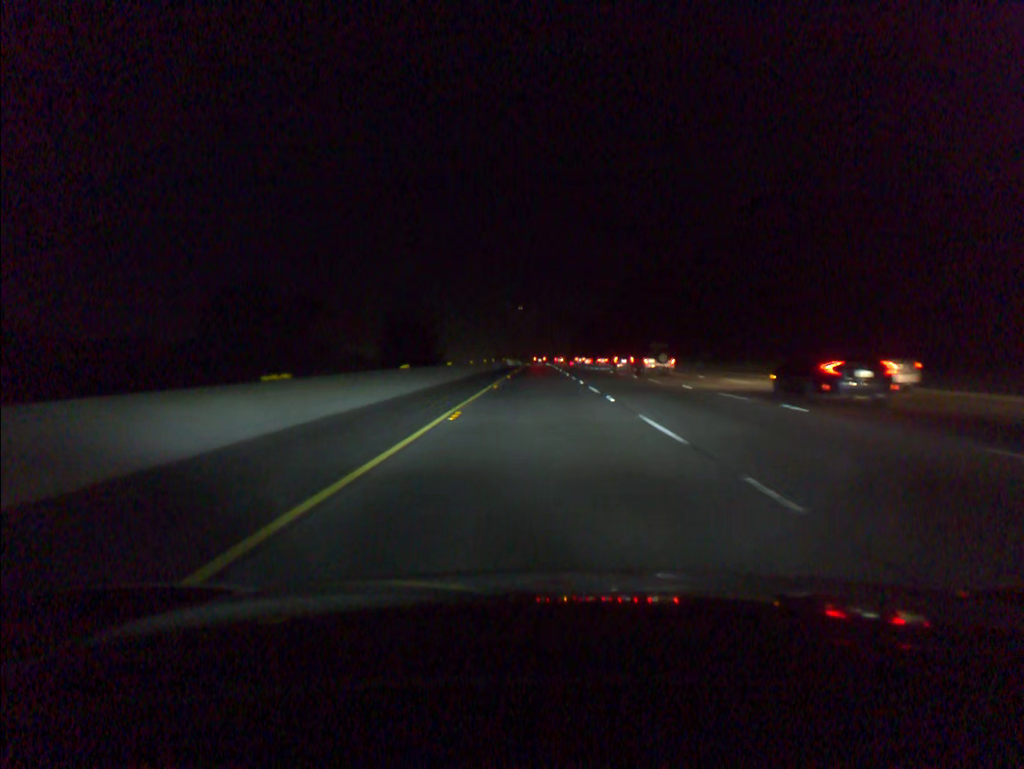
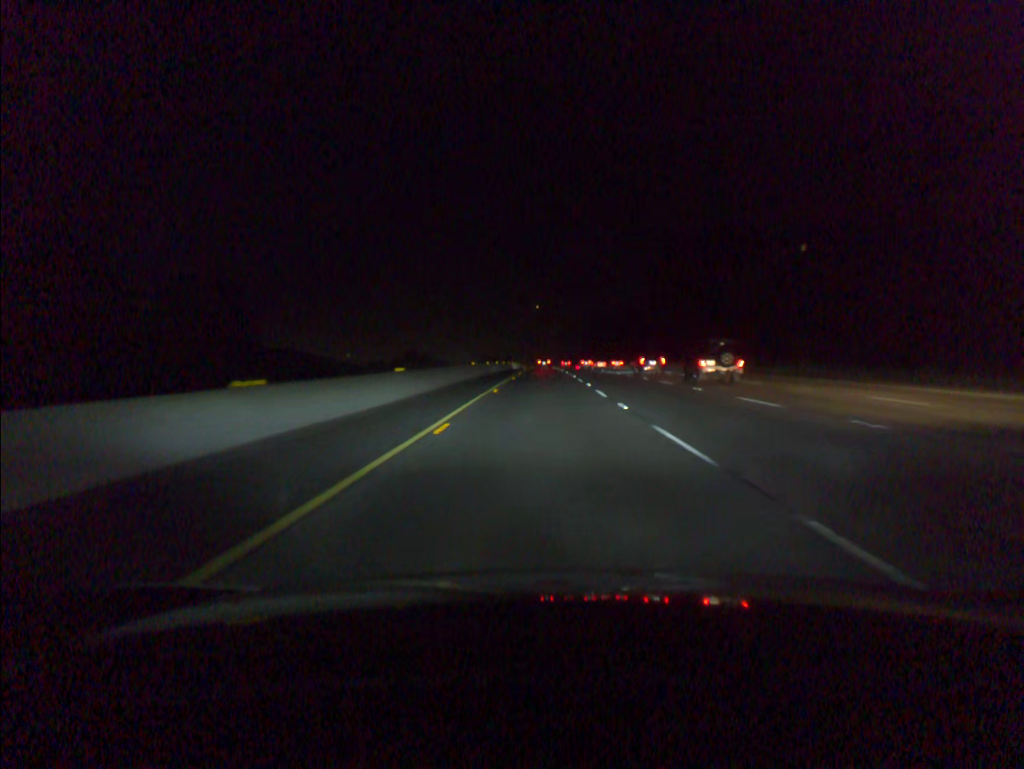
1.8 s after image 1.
(-0.2, +60.5) m; 0°
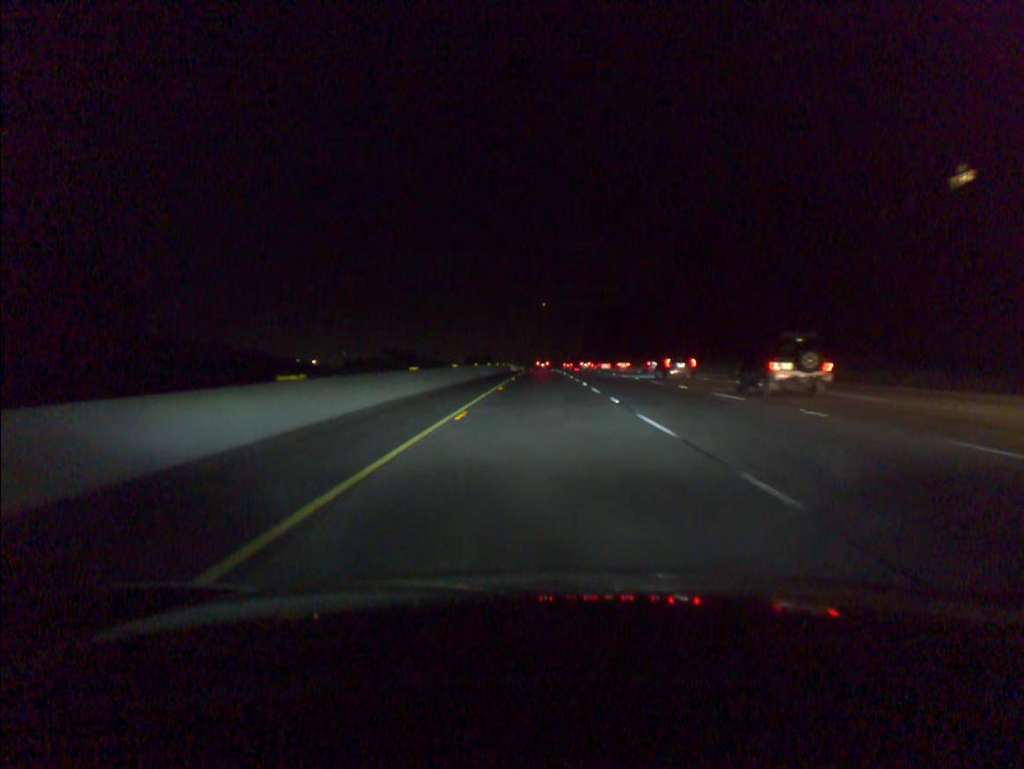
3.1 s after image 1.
(0.0, +40.9) m; 0°
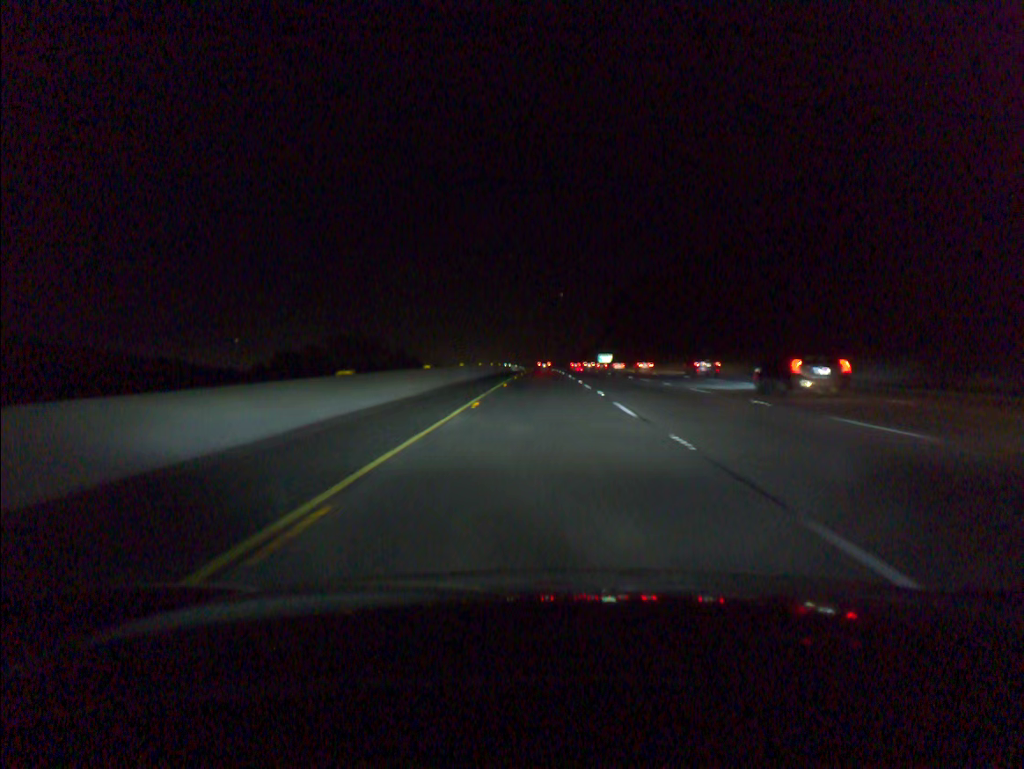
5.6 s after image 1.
(+0.1, +83.5) m; 0°
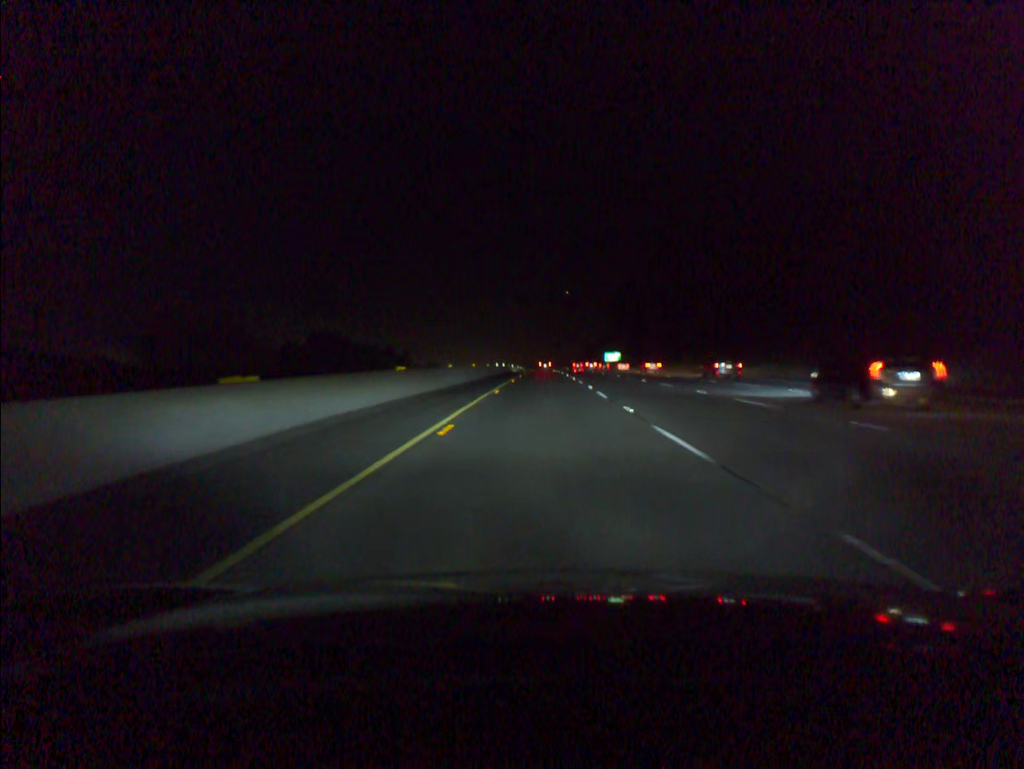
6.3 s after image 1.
(0.0, +21.4) m; 0°
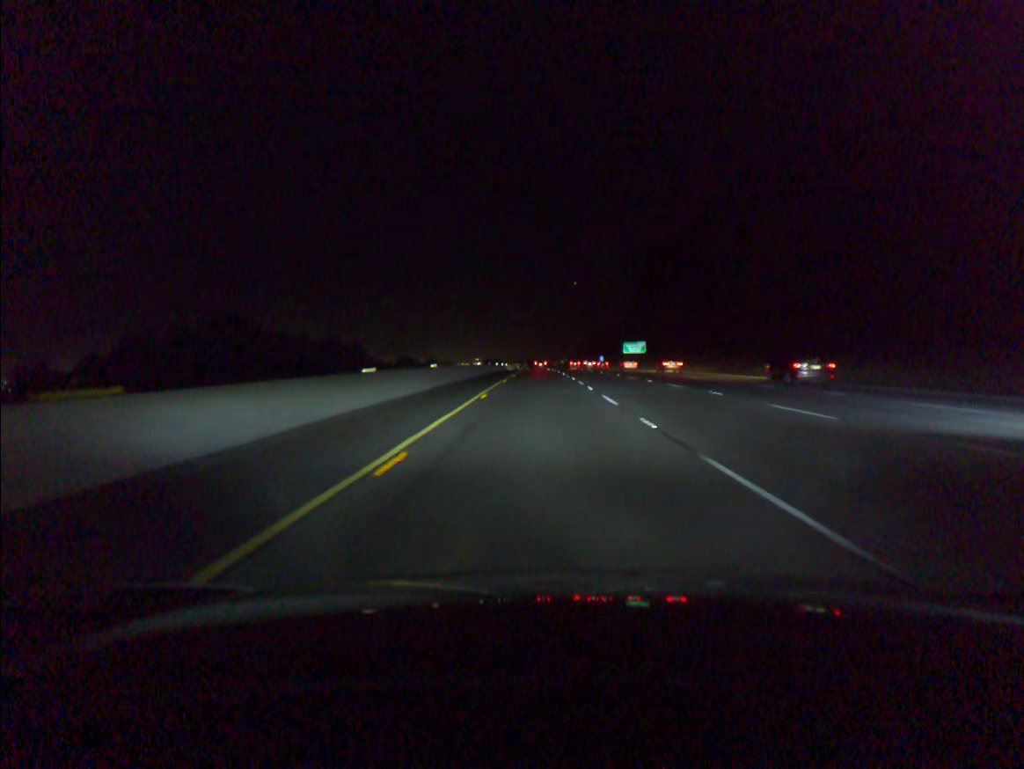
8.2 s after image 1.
(+0.2, +62.6) m; 0°
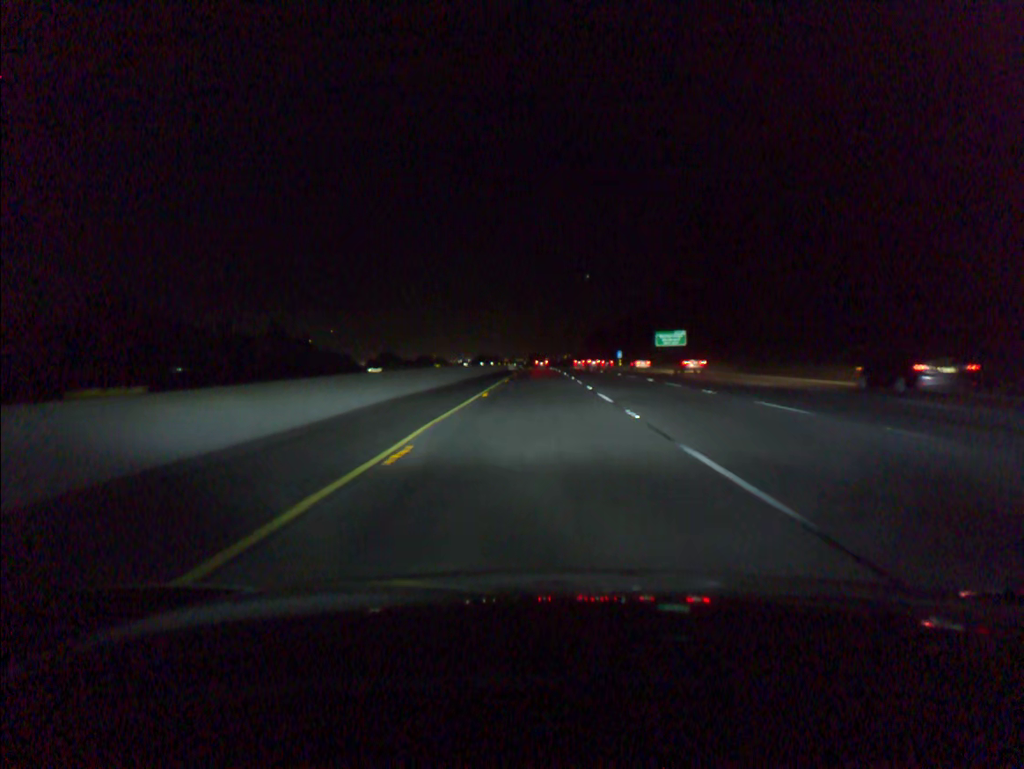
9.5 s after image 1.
(-0.1, +43.0) m; 0°
